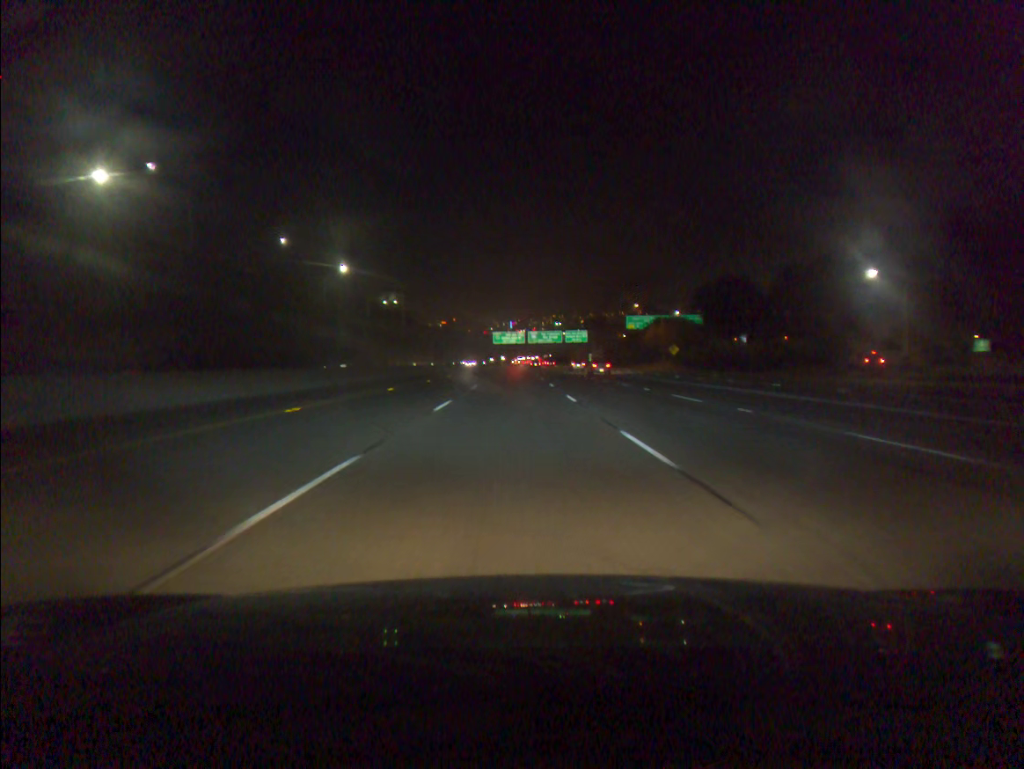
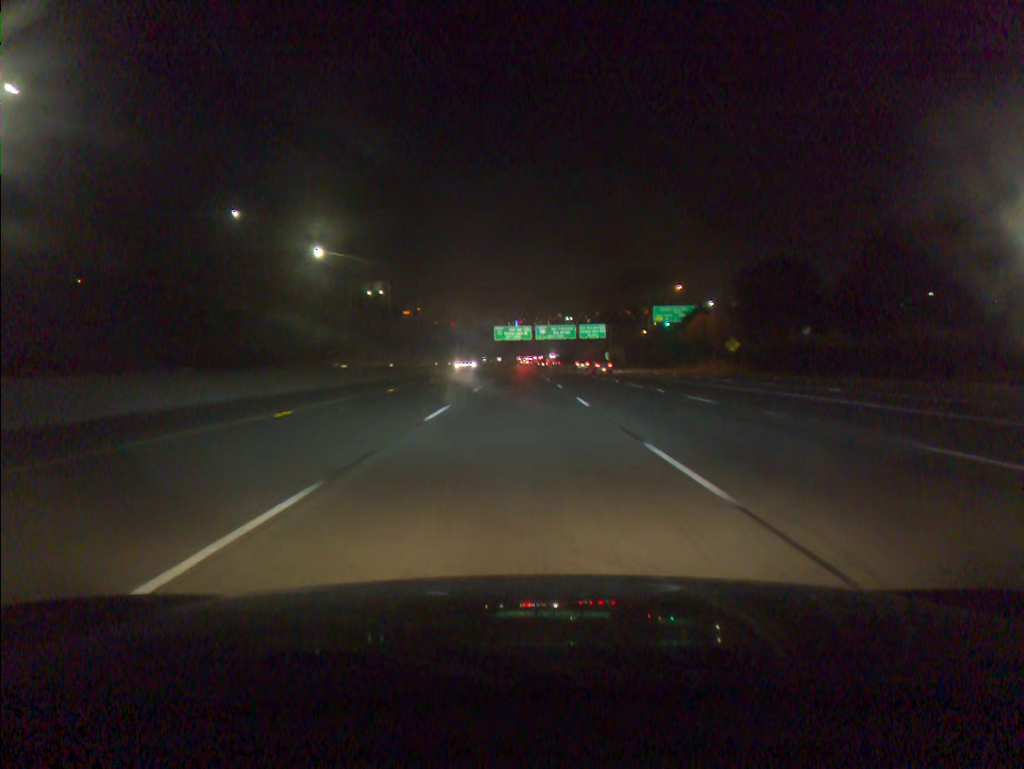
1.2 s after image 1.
(-0.1, +30.7) m; 0°
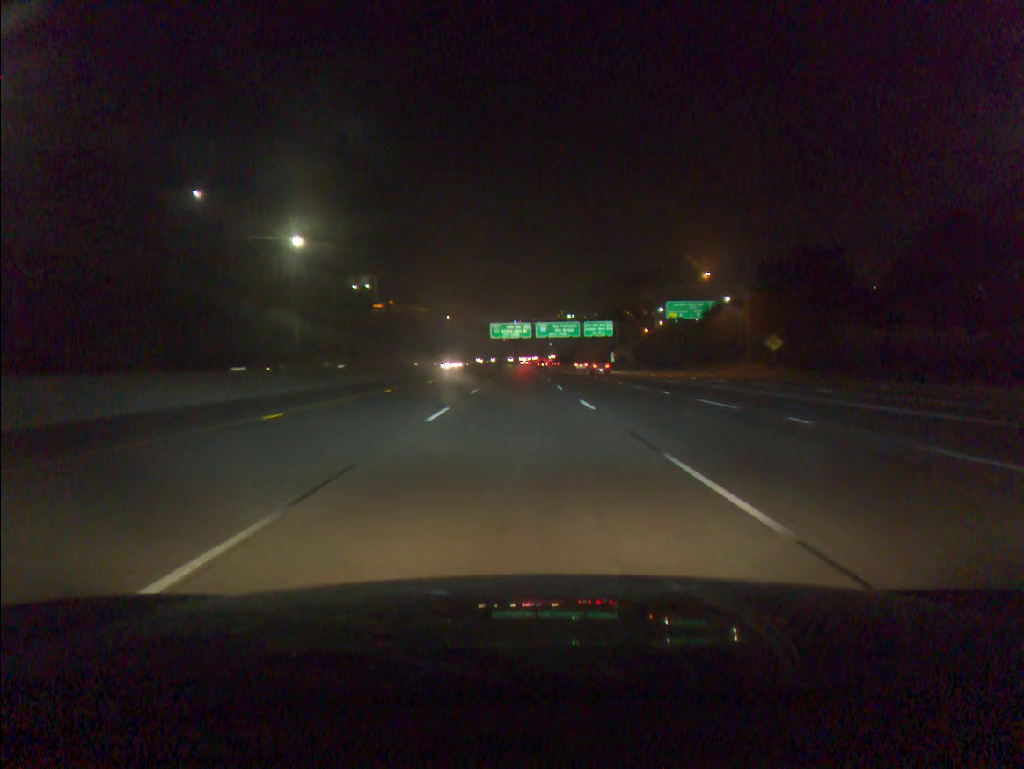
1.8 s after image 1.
(0.0, +15.4) m; 0°
